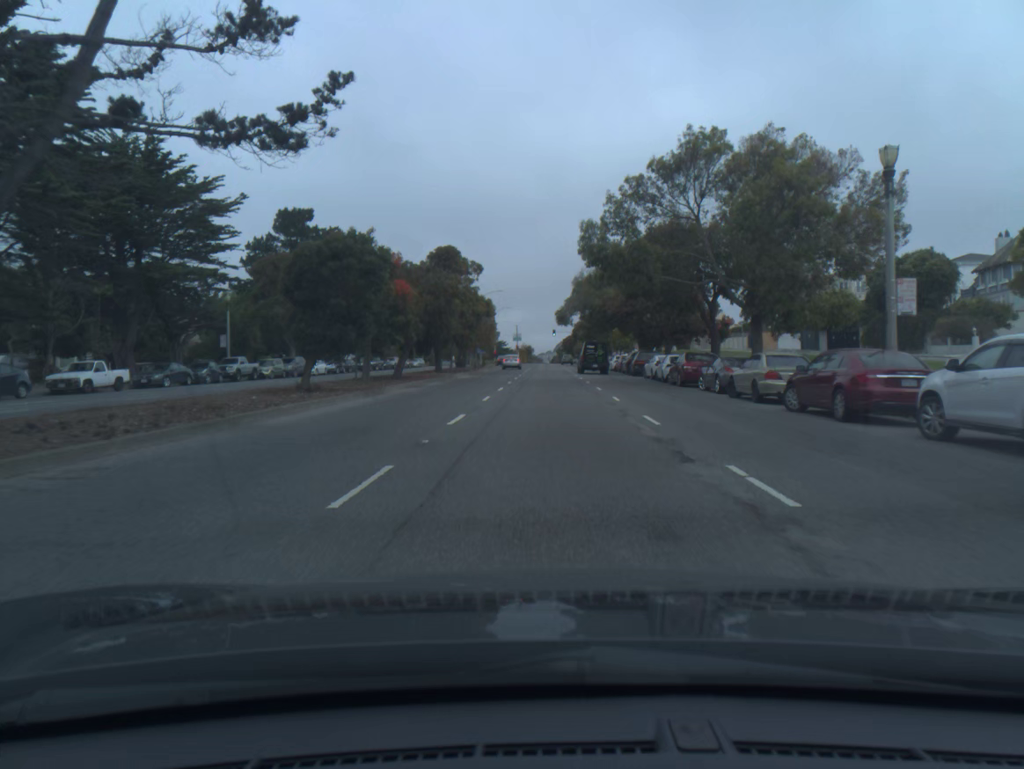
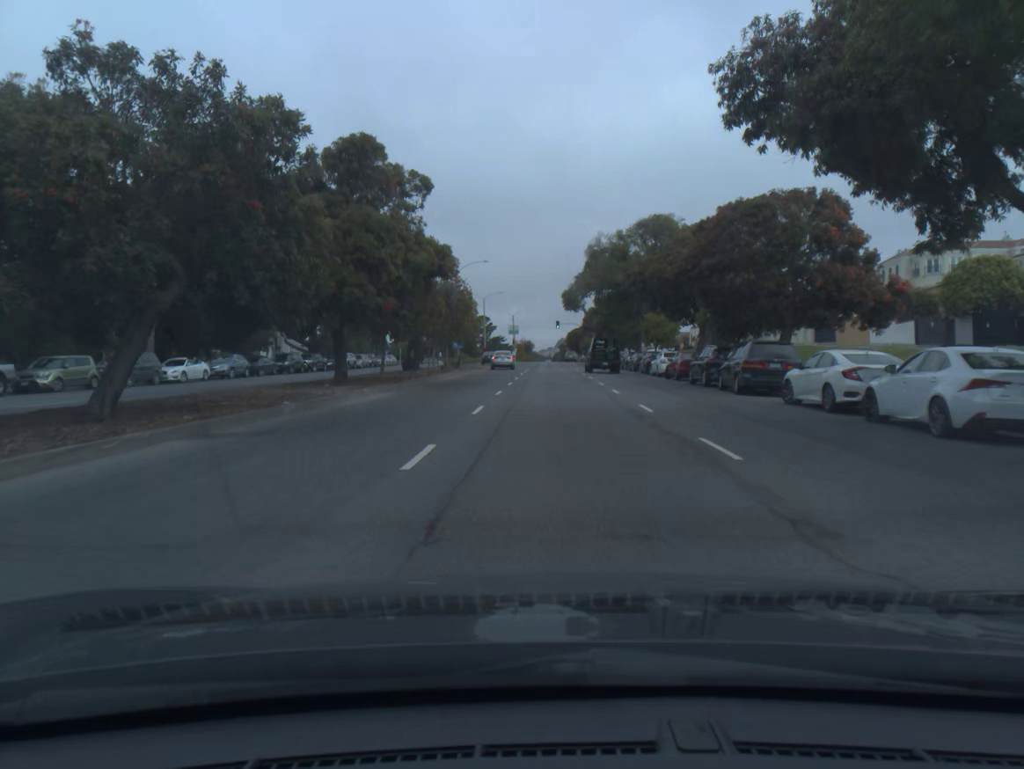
(0.0, +26.8) m; 0°
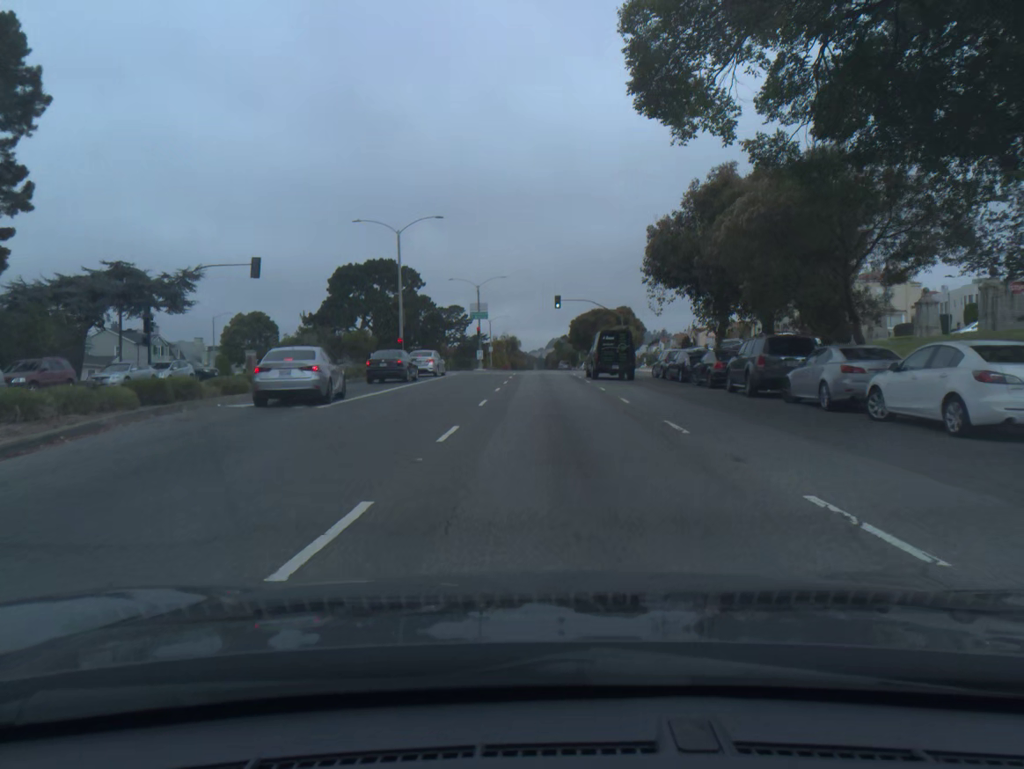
(+0.5, +62.0) m; +1°
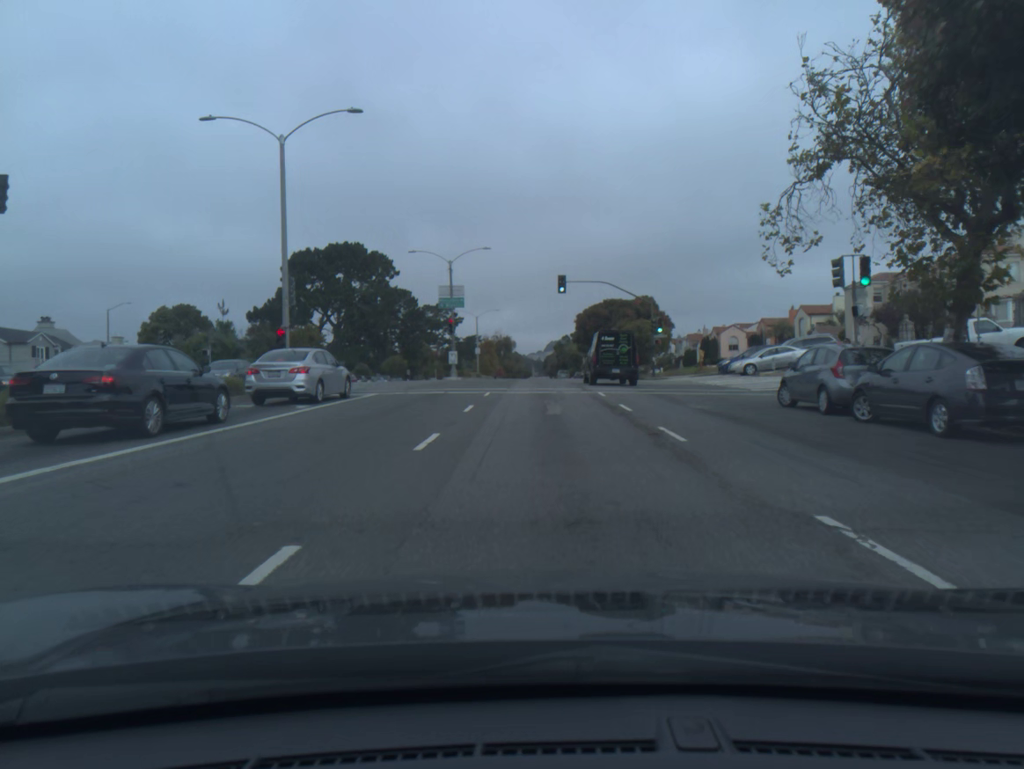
(0.0, +22.7) m; 0°
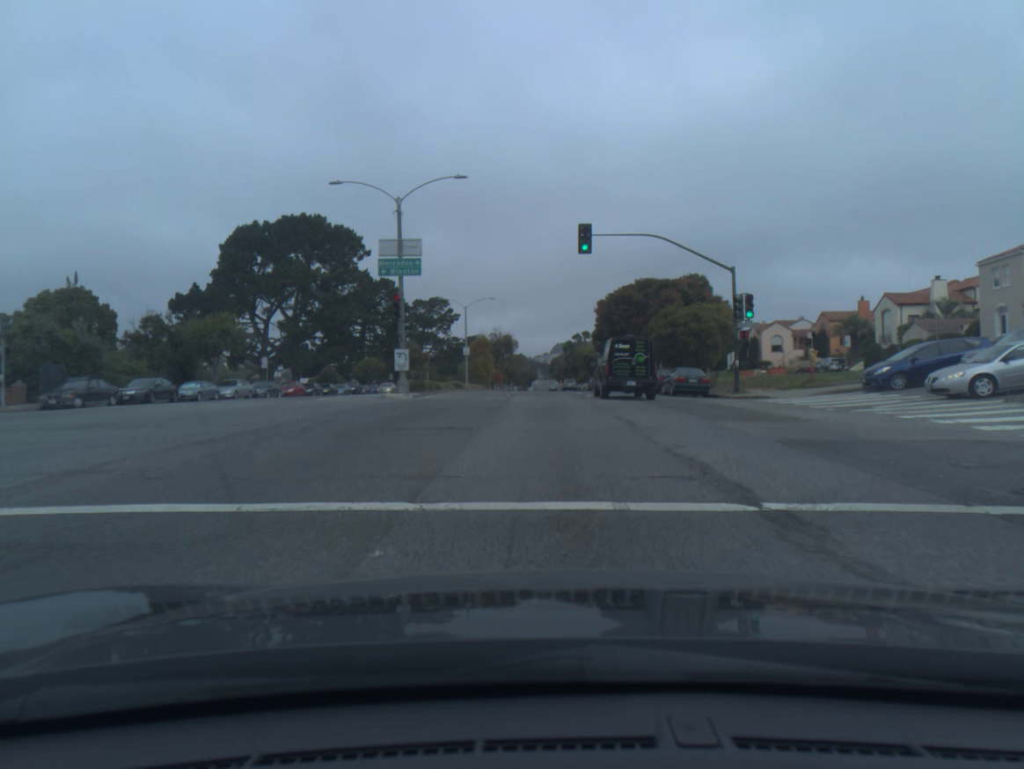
(-0.1, +22.4) m; 0°
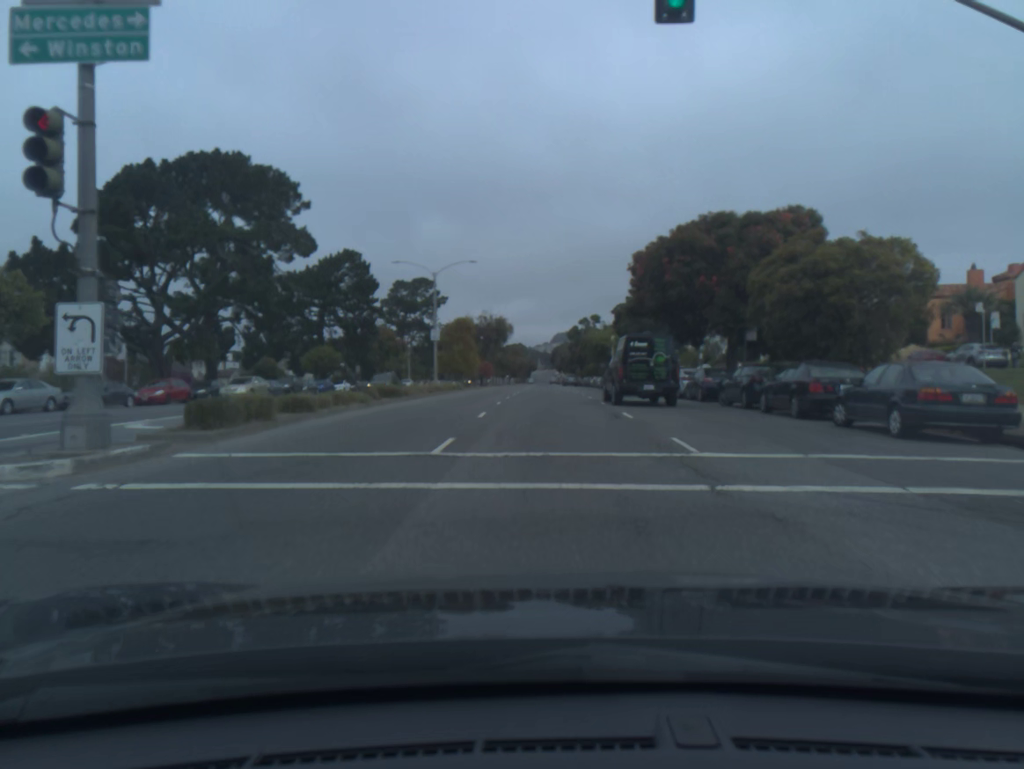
(0.0, +23.1) m; 0°
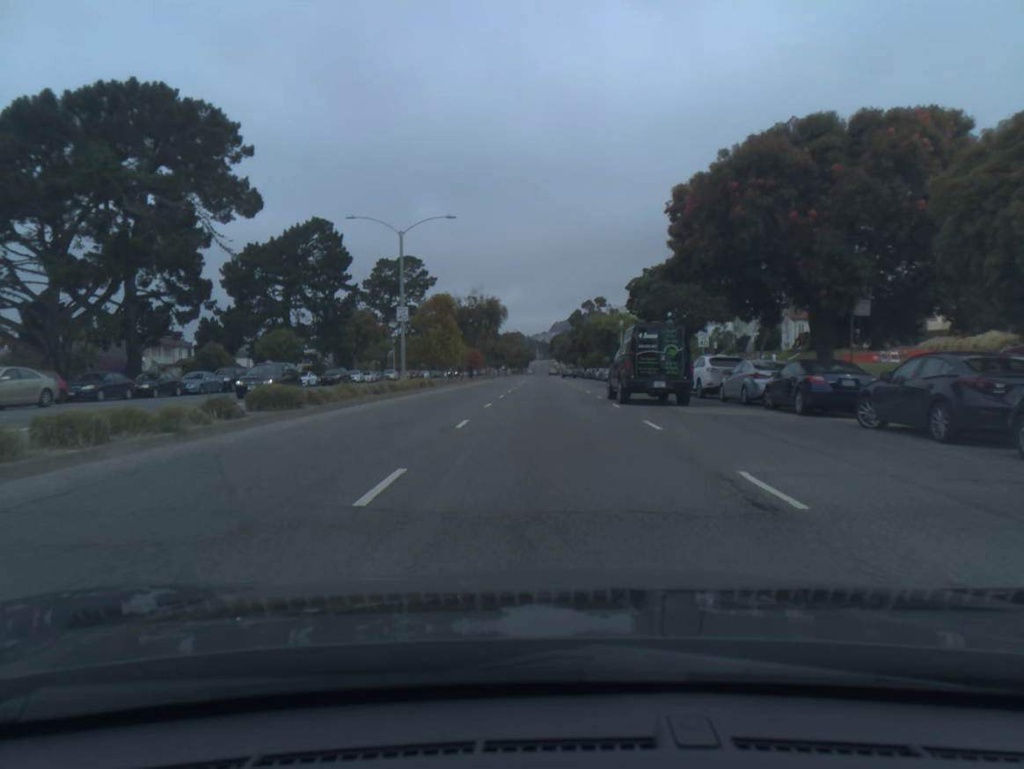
(0.0, +11.8) m; 0°
